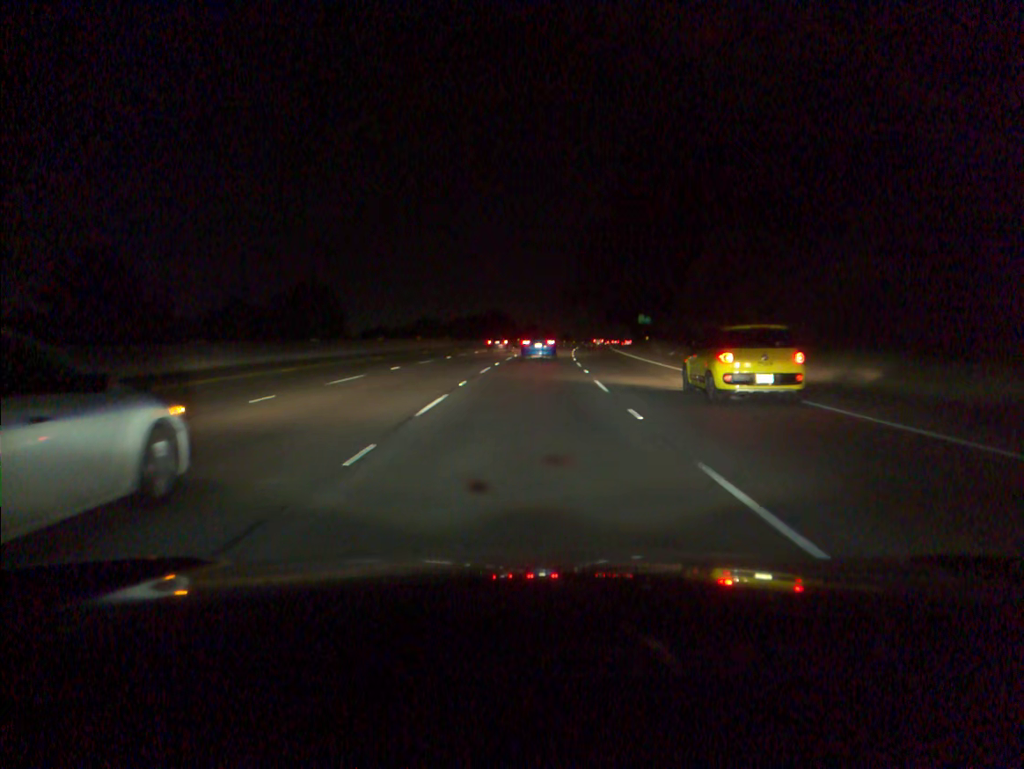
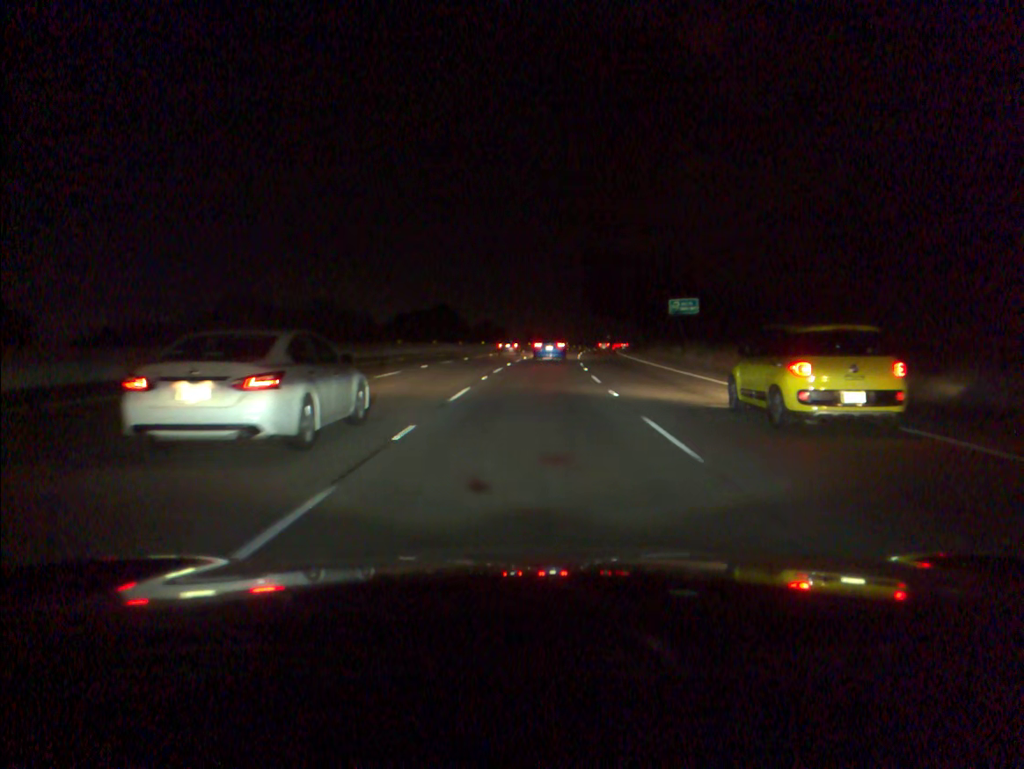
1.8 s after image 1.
(+1.3, +53.5) m; +3°
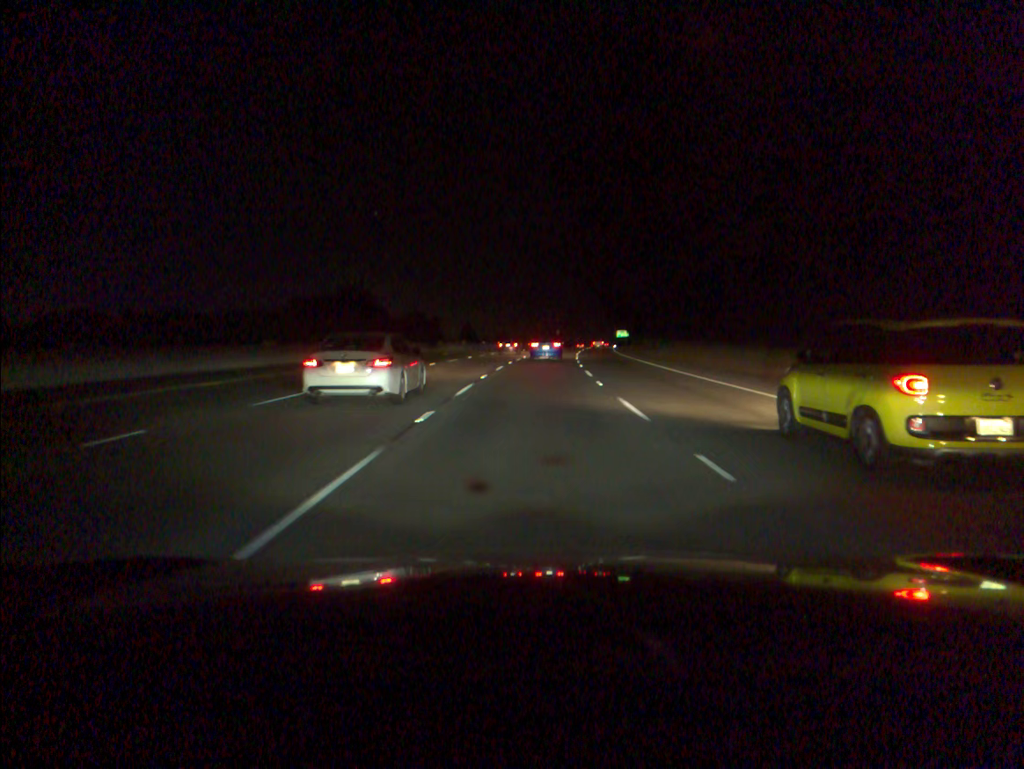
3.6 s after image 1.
(+1.8, +54.5) m; +4°
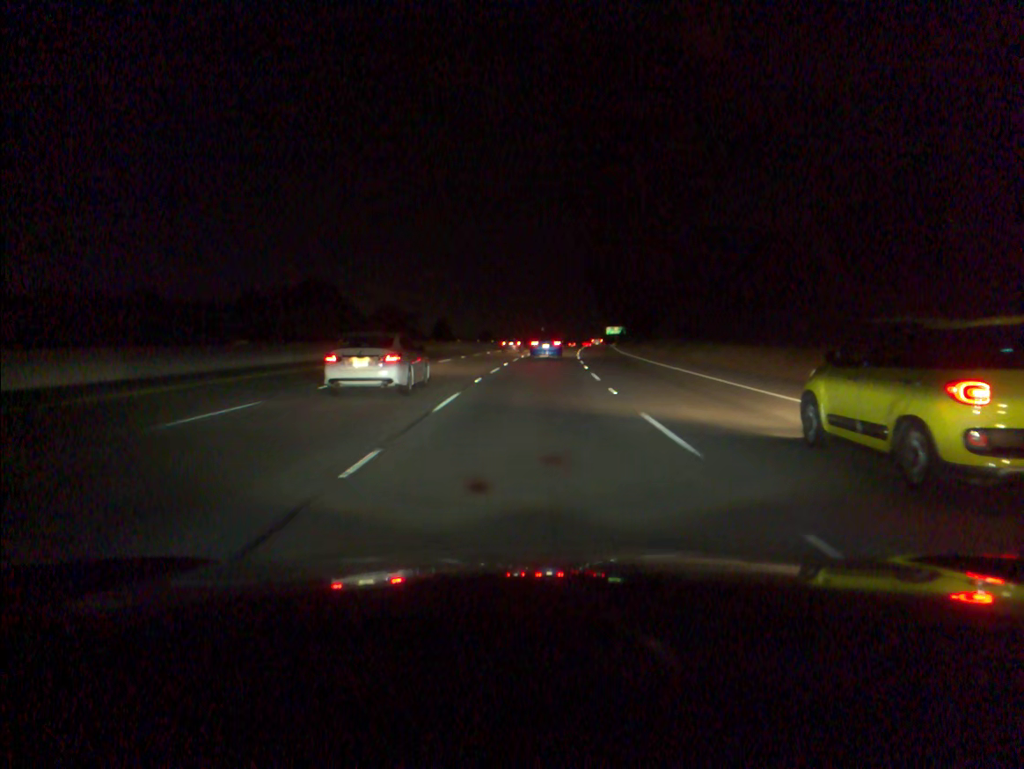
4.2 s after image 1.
(+0.2, +18.3) m; +1°
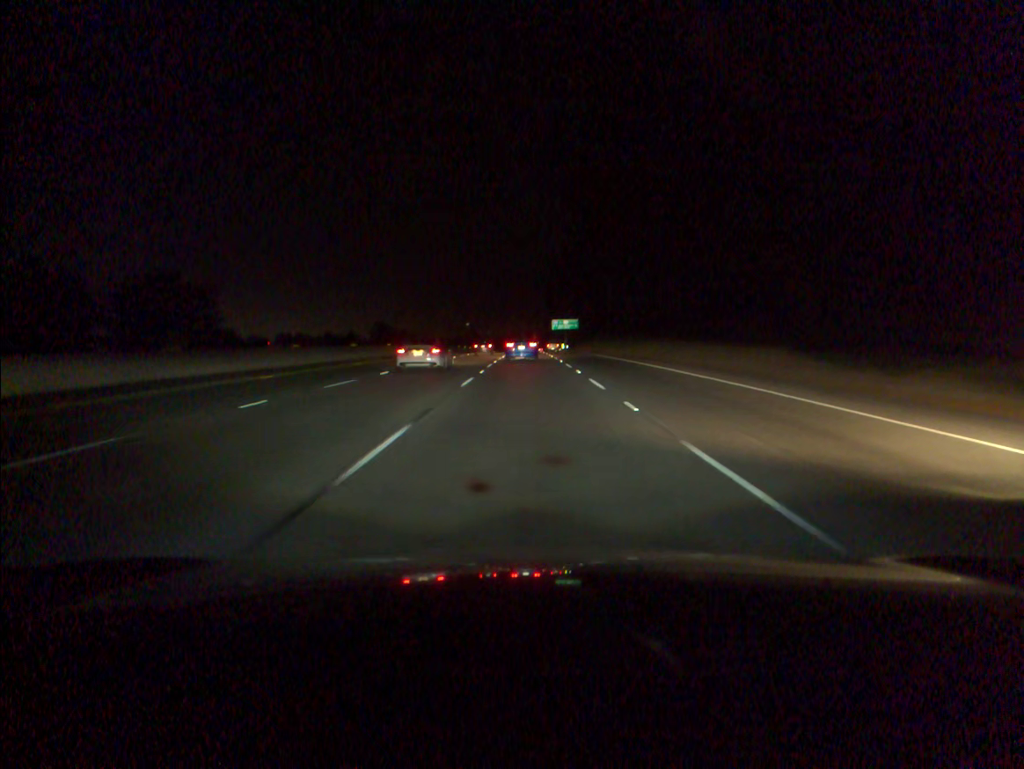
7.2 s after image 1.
(+4.8, +92.0) m; +5°
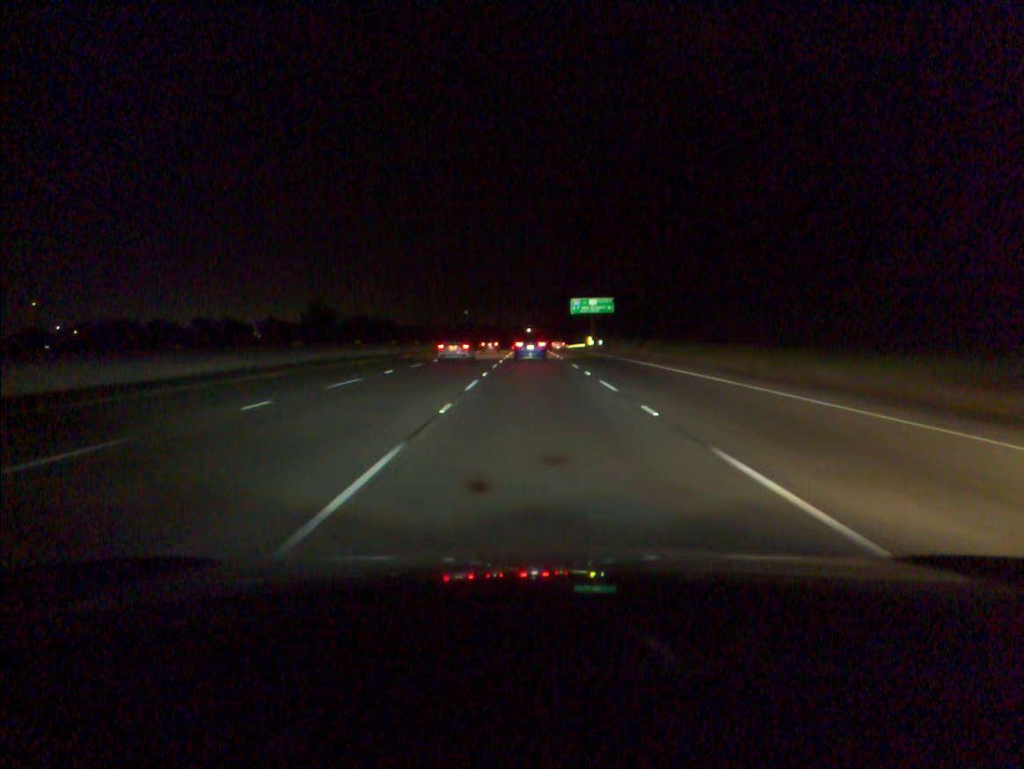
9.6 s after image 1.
(-0.1, +73.6) m; 0°
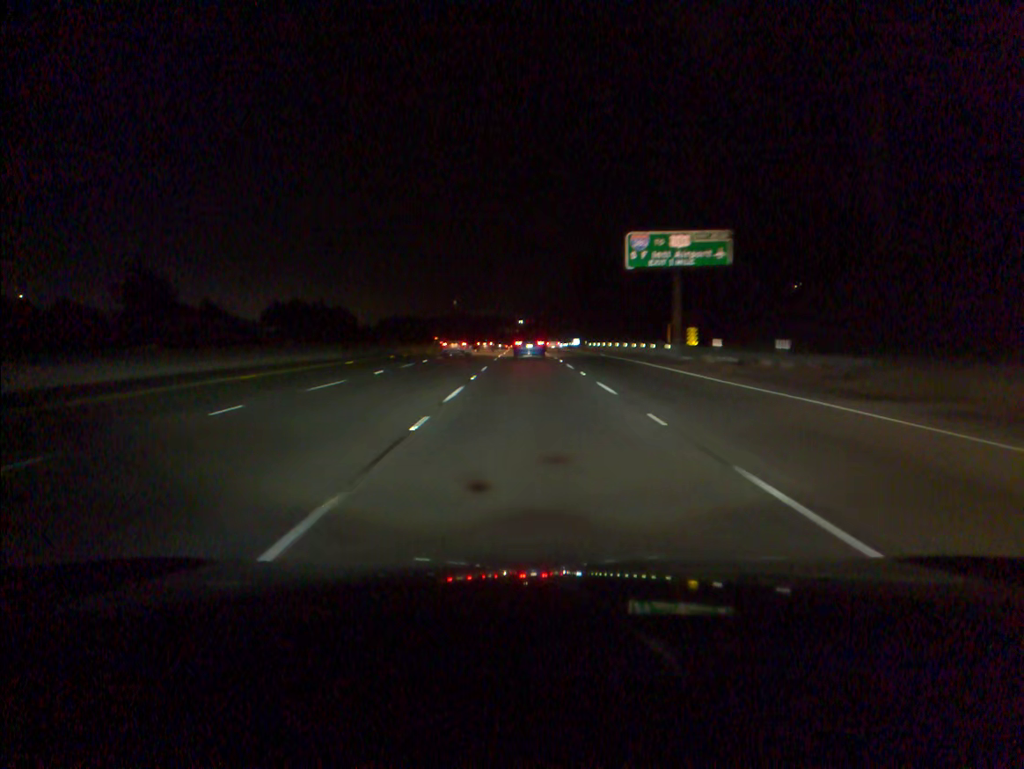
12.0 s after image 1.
(+0.4, +74.4) m; +1°
